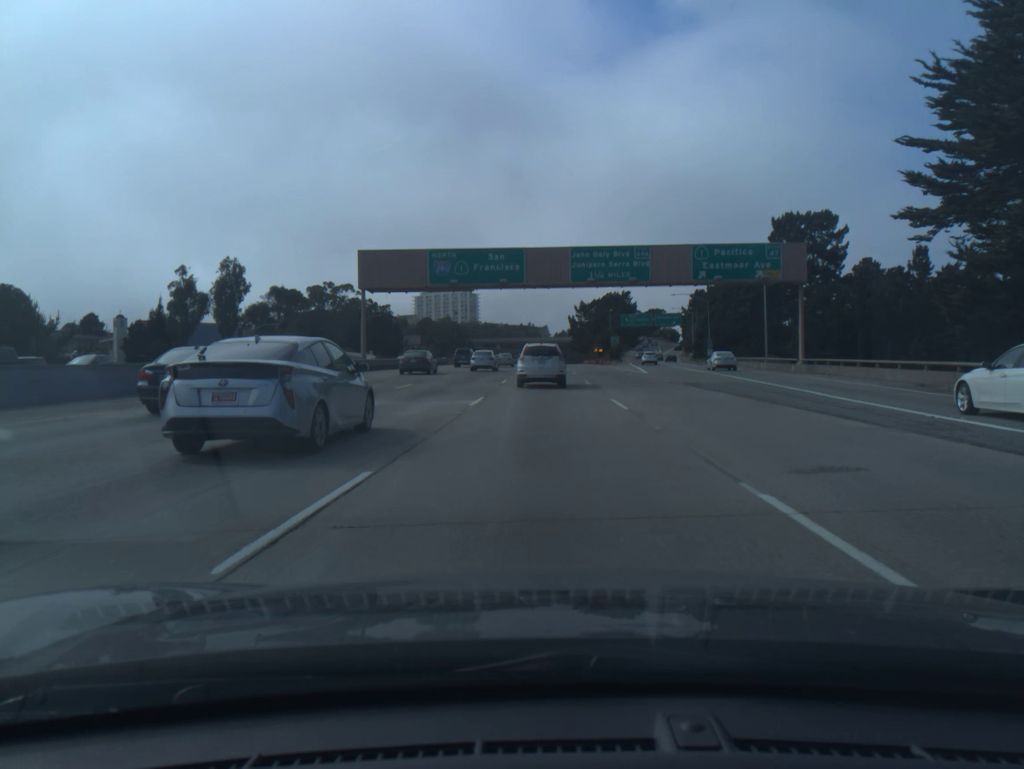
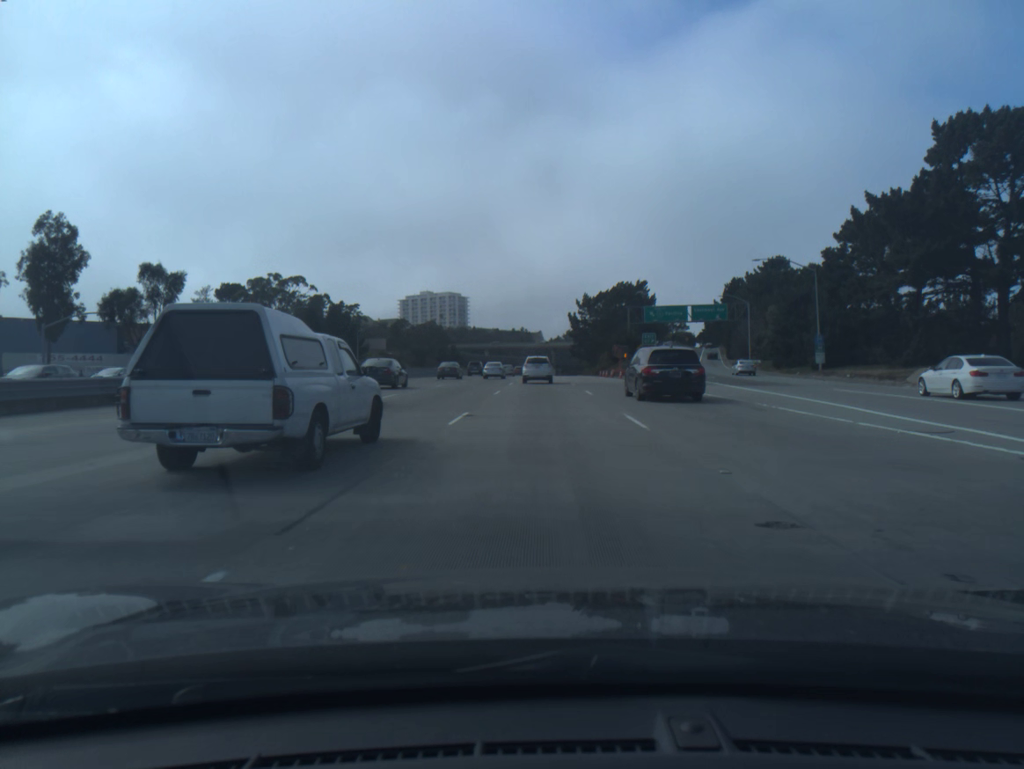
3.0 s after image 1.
(+0.2, +47.4) m; 0°
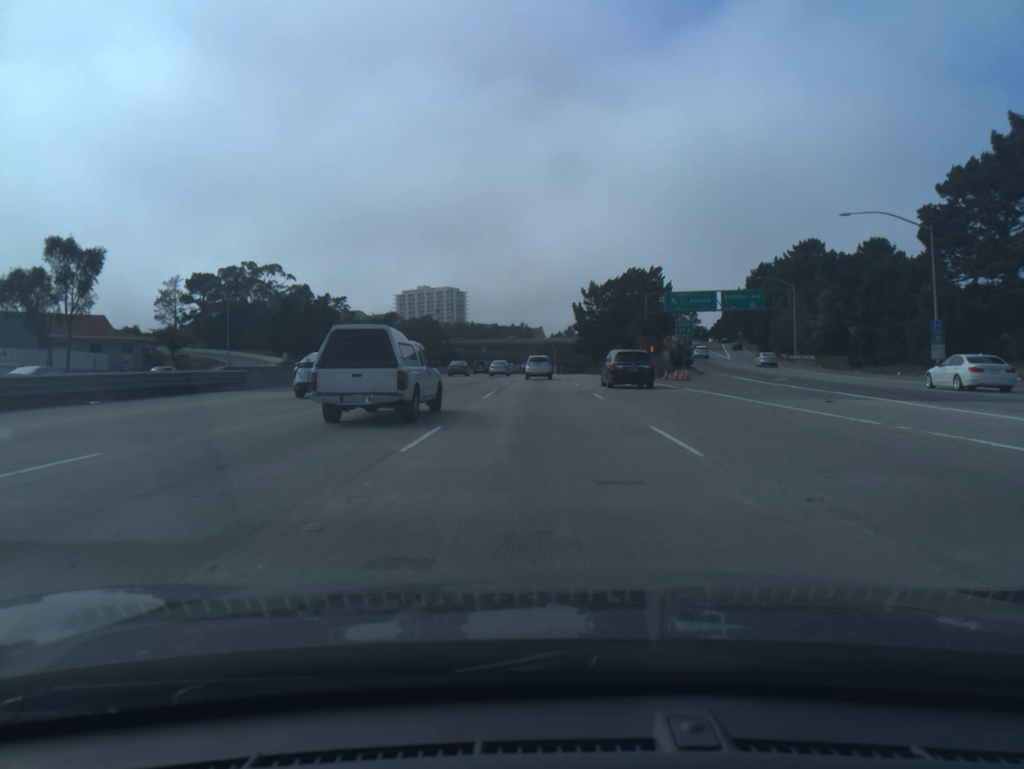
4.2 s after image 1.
(0.0, +19.7) m; 0°
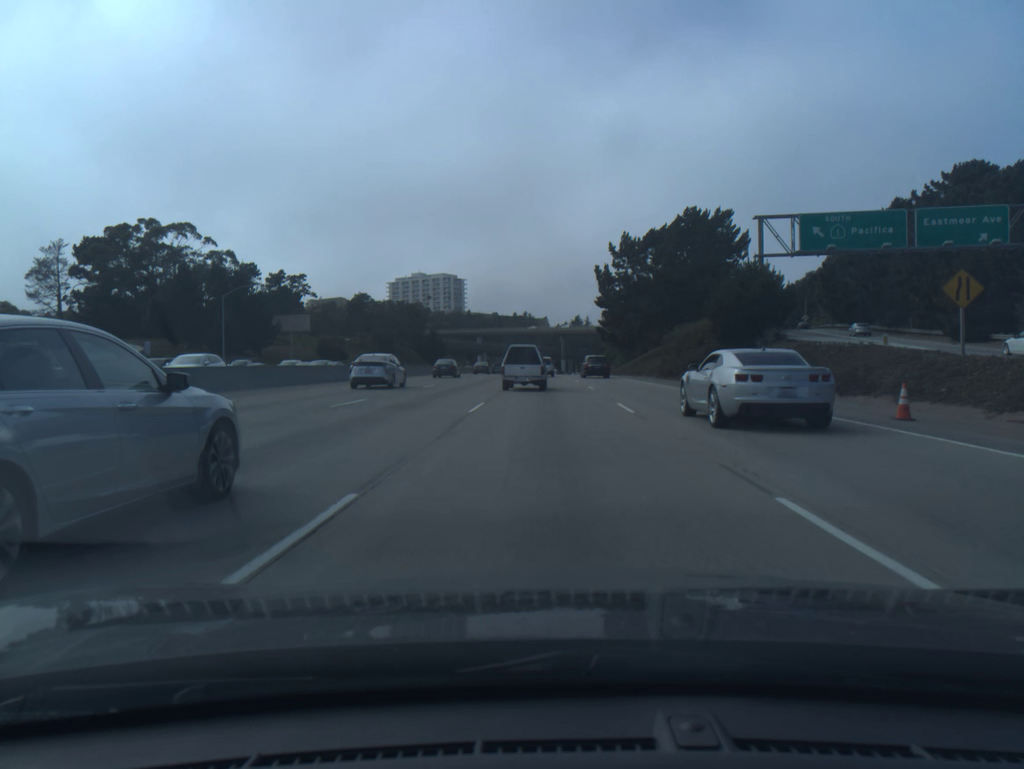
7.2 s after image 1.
(-0.2, +52.8) m; 0°
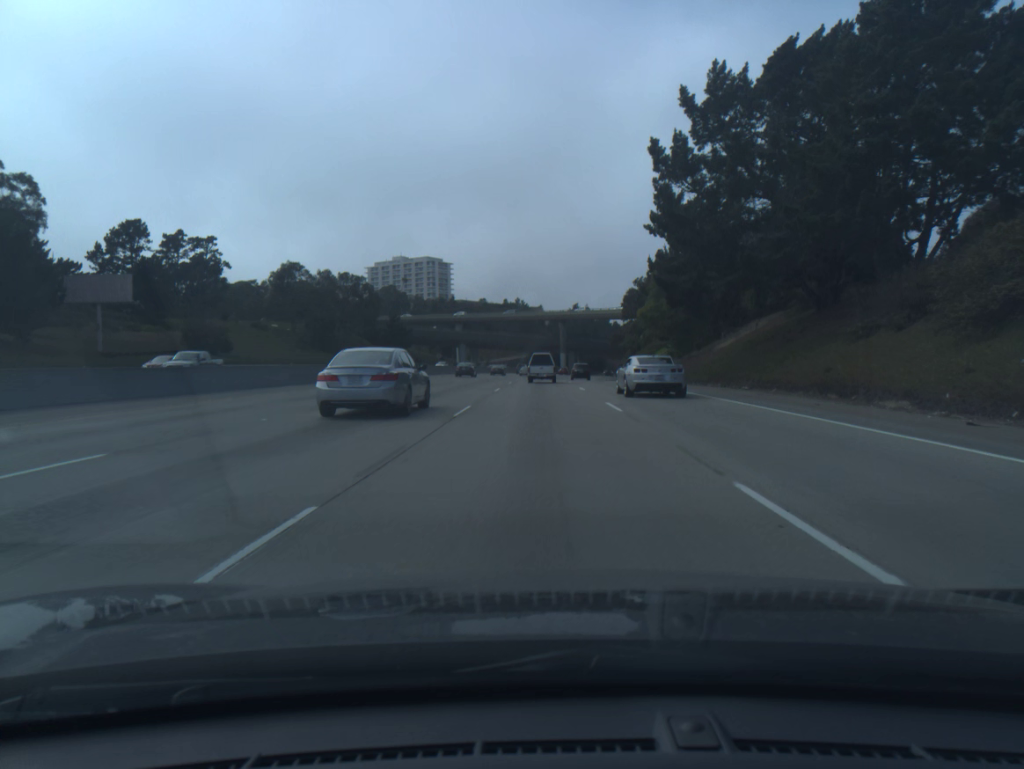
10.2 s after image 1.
(+0.4, +57.7) m; 0°
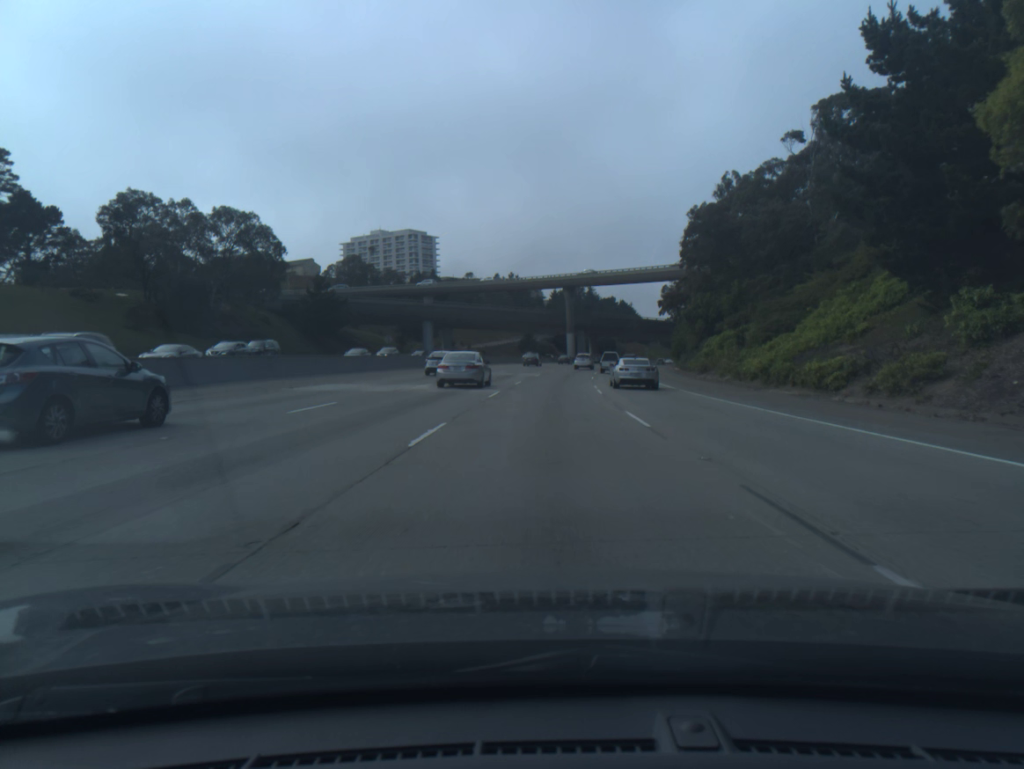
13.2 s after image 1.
(-0.1, +62.2) m; 0°
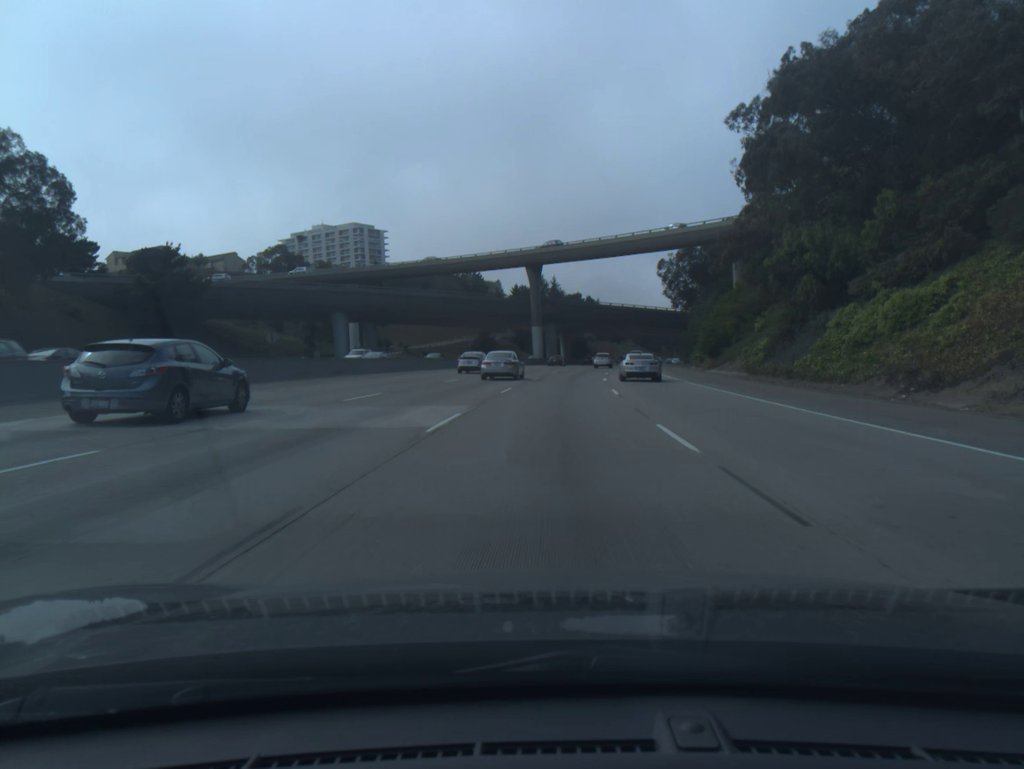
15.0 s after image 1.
(+0.7, +39.6) m; +3°
